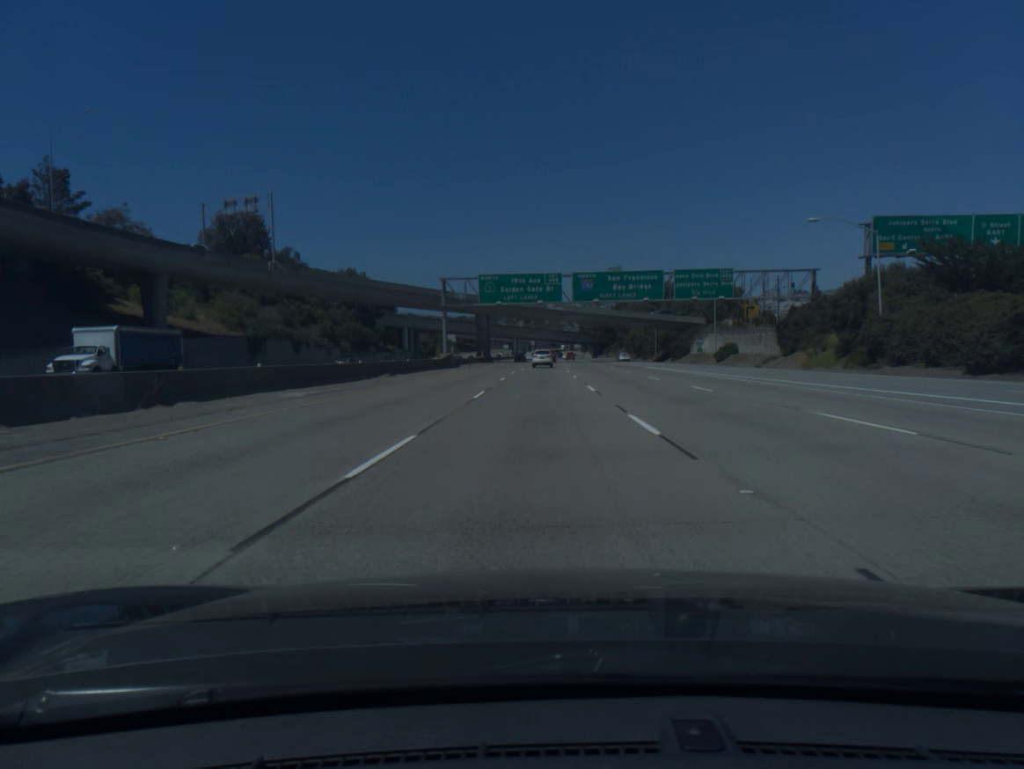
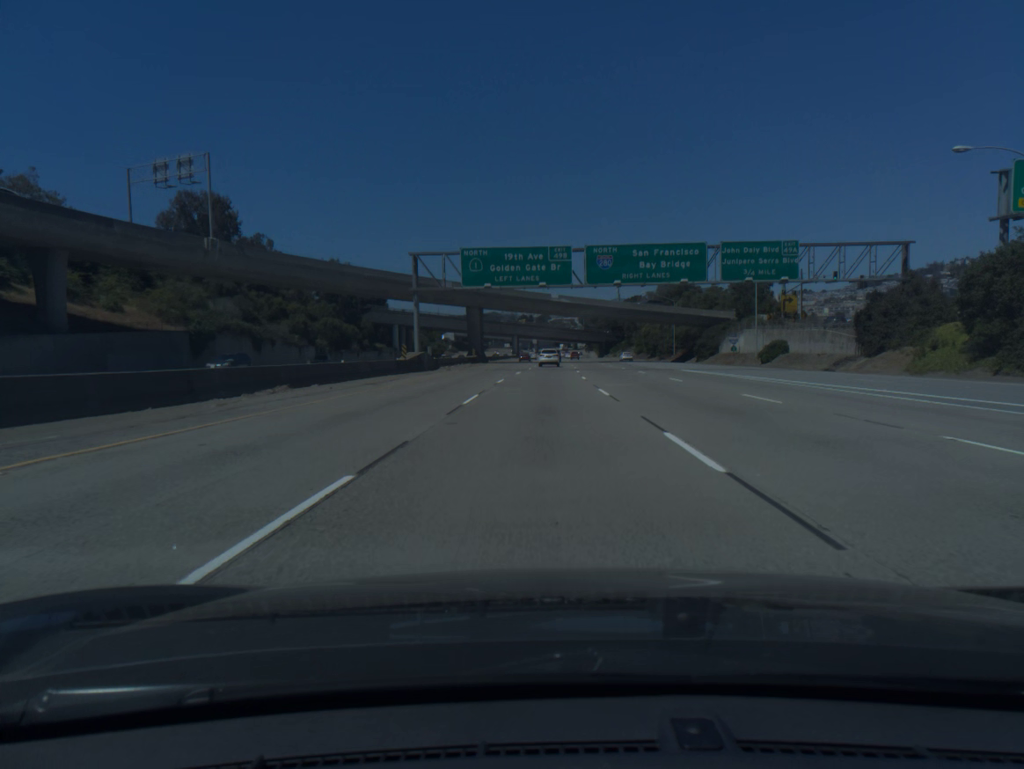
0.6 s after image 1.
(0.0, +18.1) m; 0°
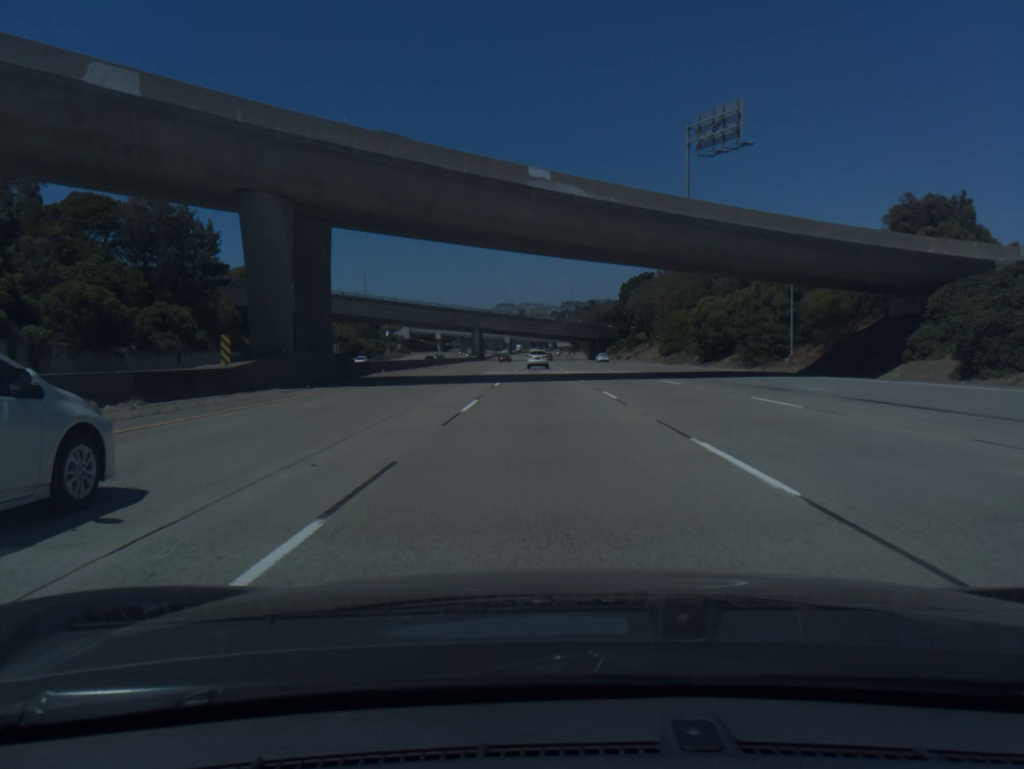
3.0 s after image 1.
(+0.8, +72.6) m; +2°
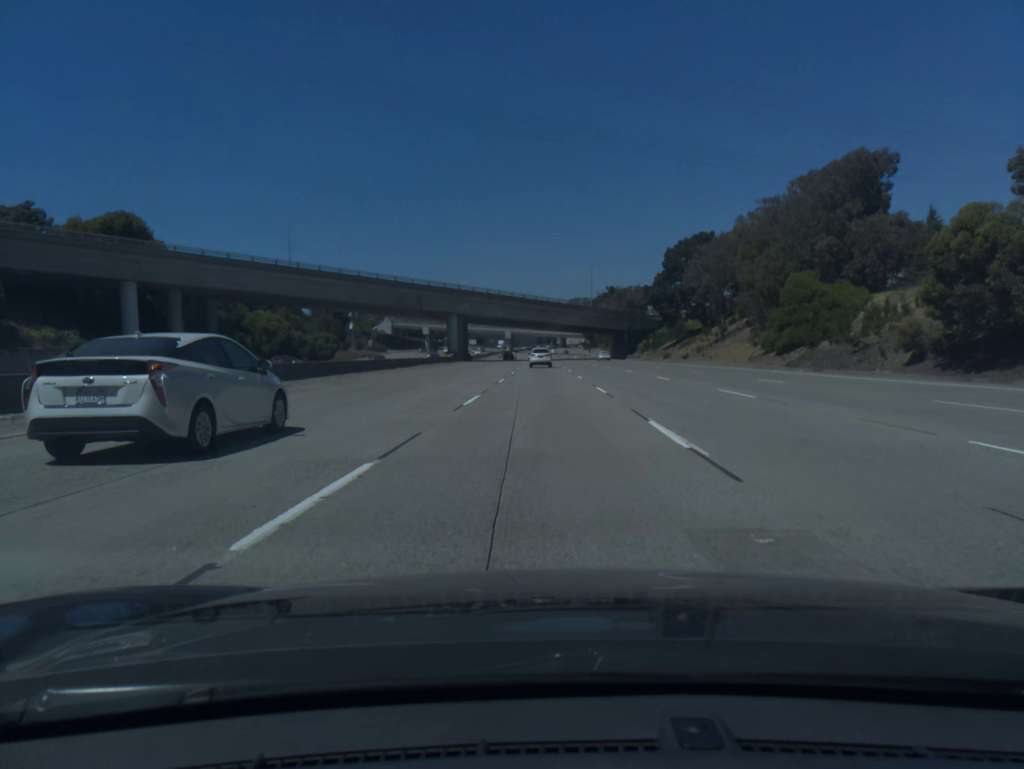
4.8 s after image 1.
(-0.1, +54.4) m; 0°
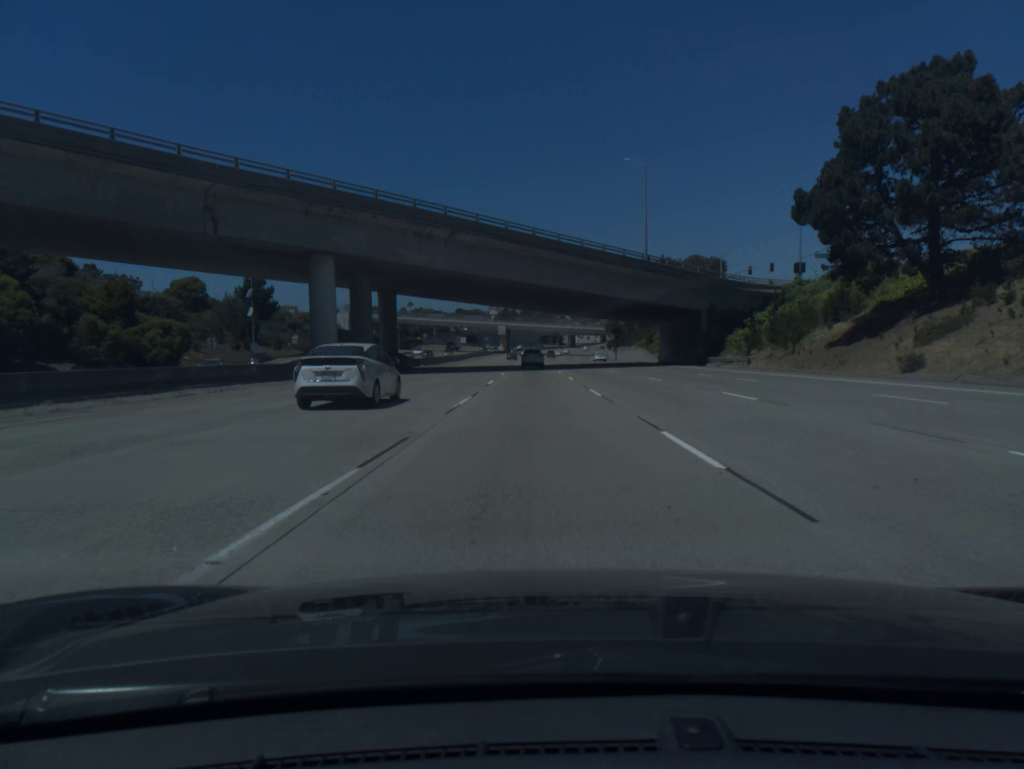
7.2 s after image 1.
(-0.1, +72.1) m; 0°
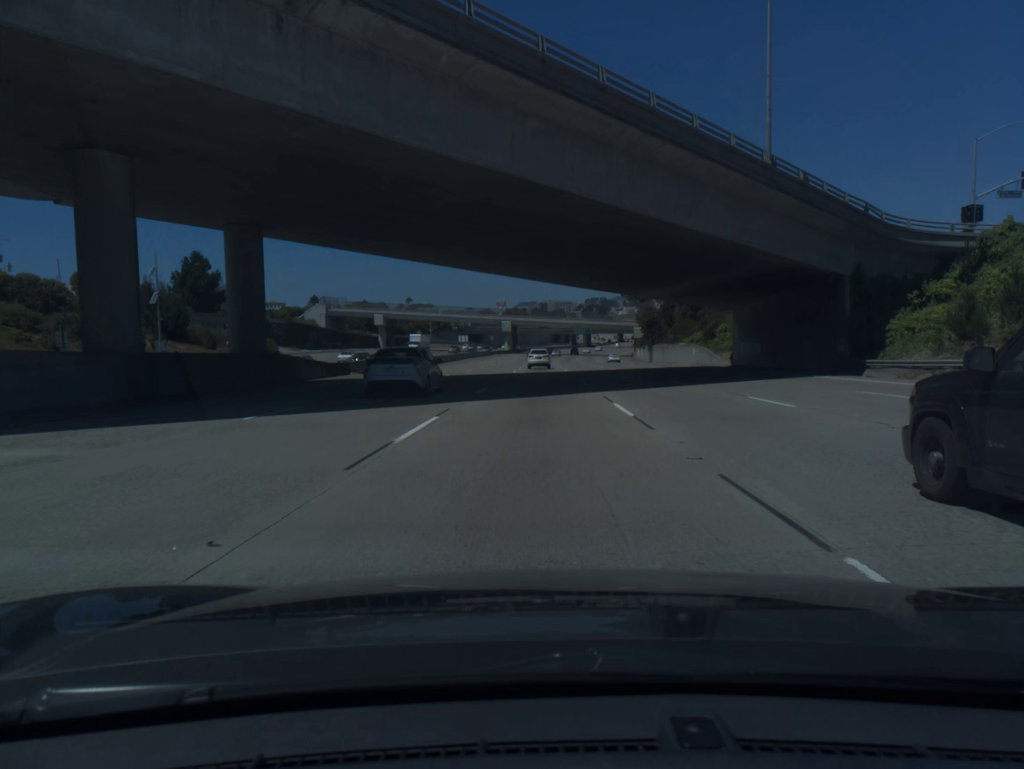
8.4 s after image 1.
(-0.3, +35.9) m; -1°
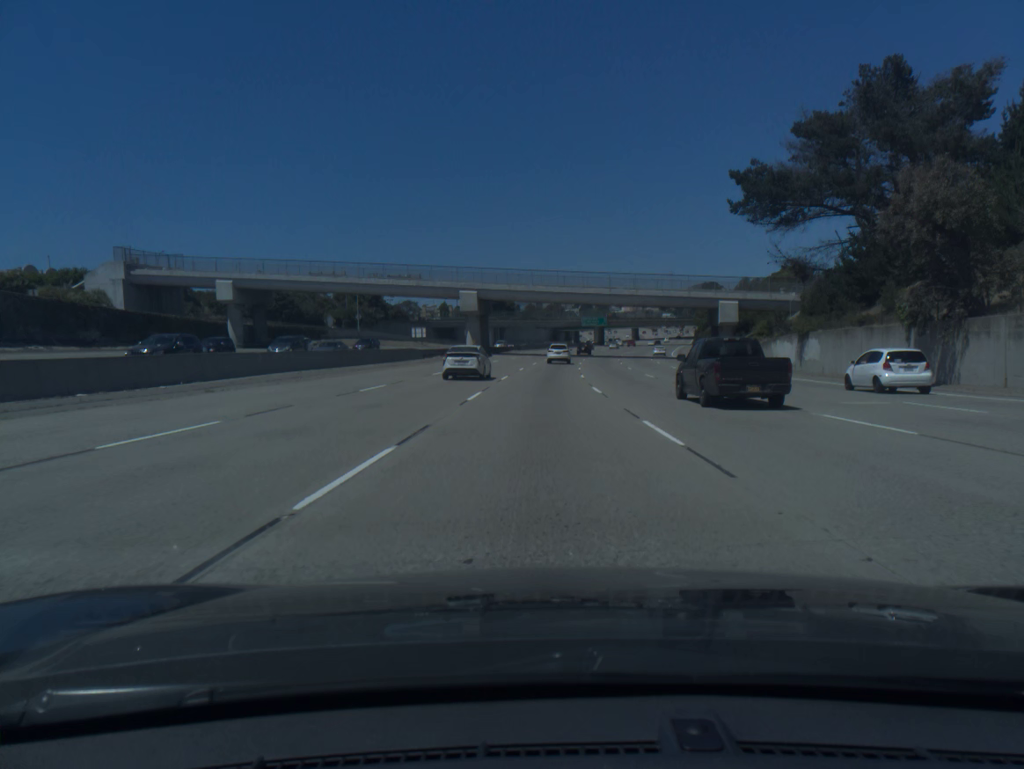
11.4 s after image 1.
(-0.1, +89.9) m; 0°
